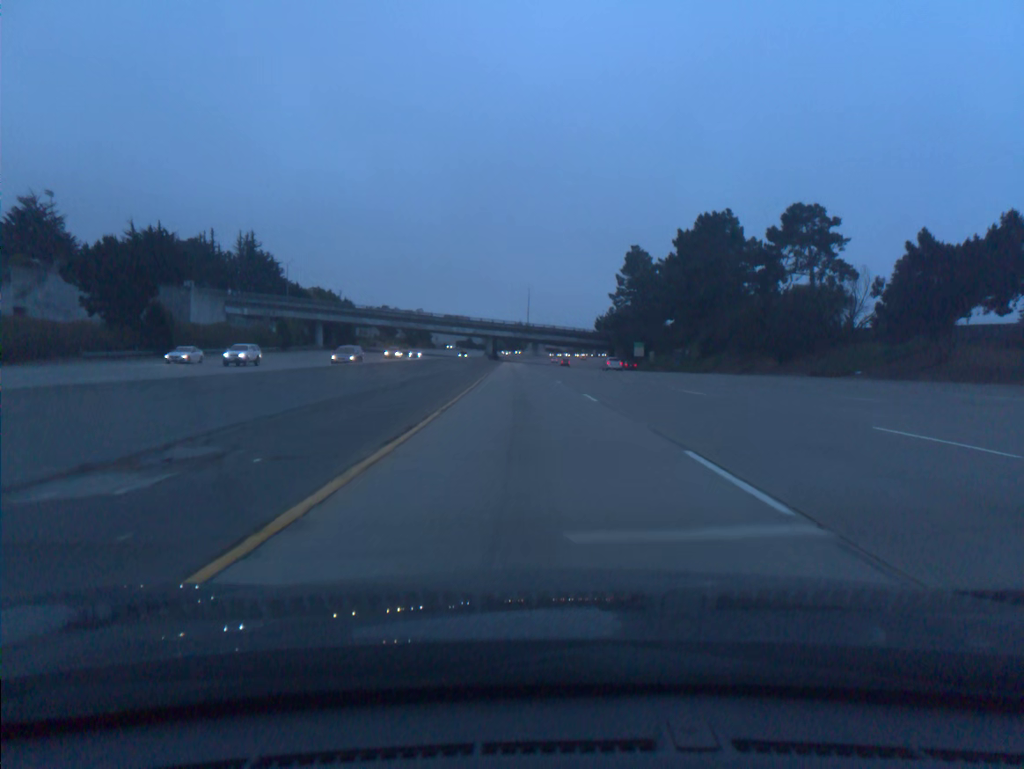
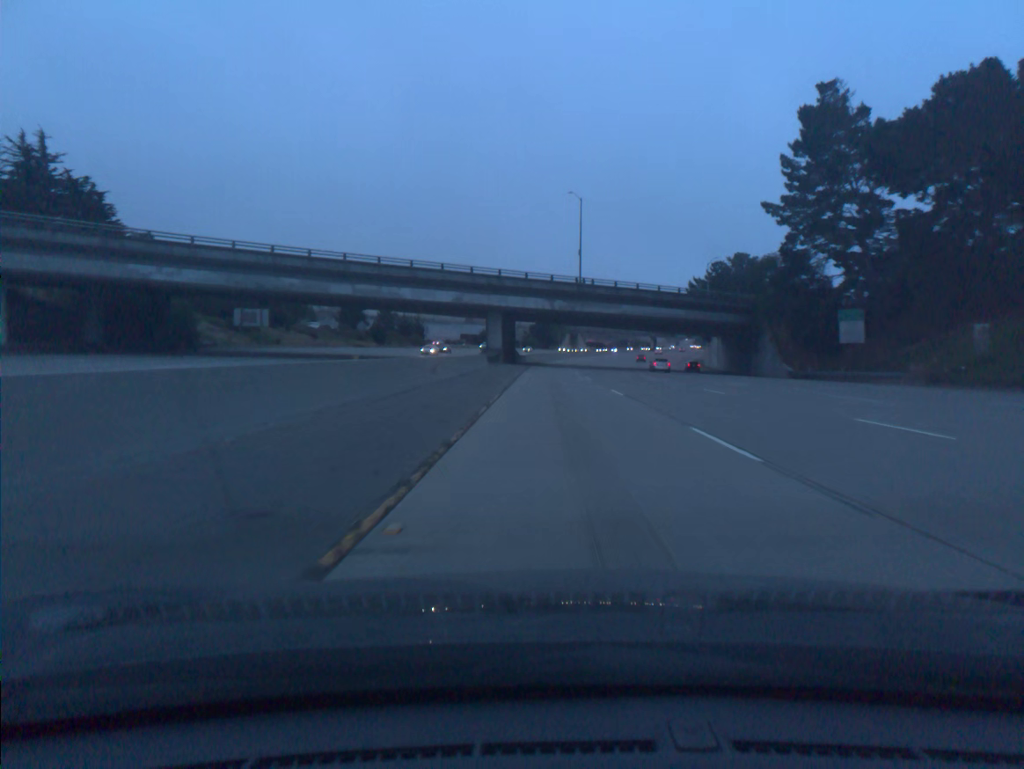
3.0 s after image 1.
(-4.0, +99.0) m; -2°
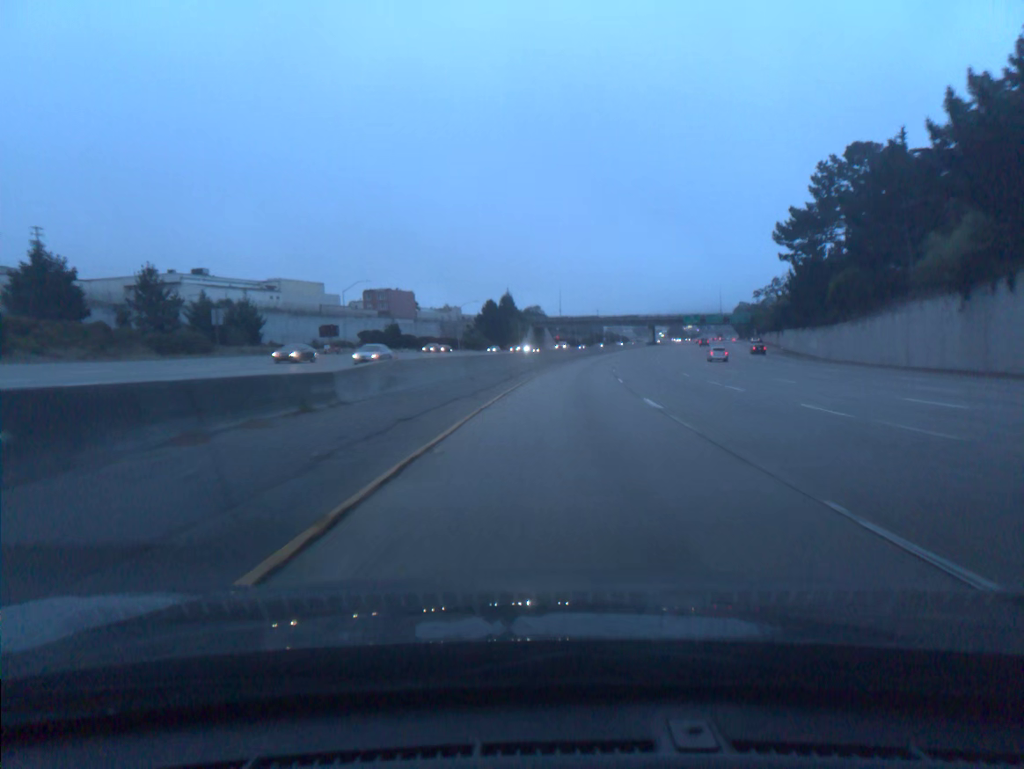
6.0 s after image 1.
(+1.6, +98.5) m; +3°
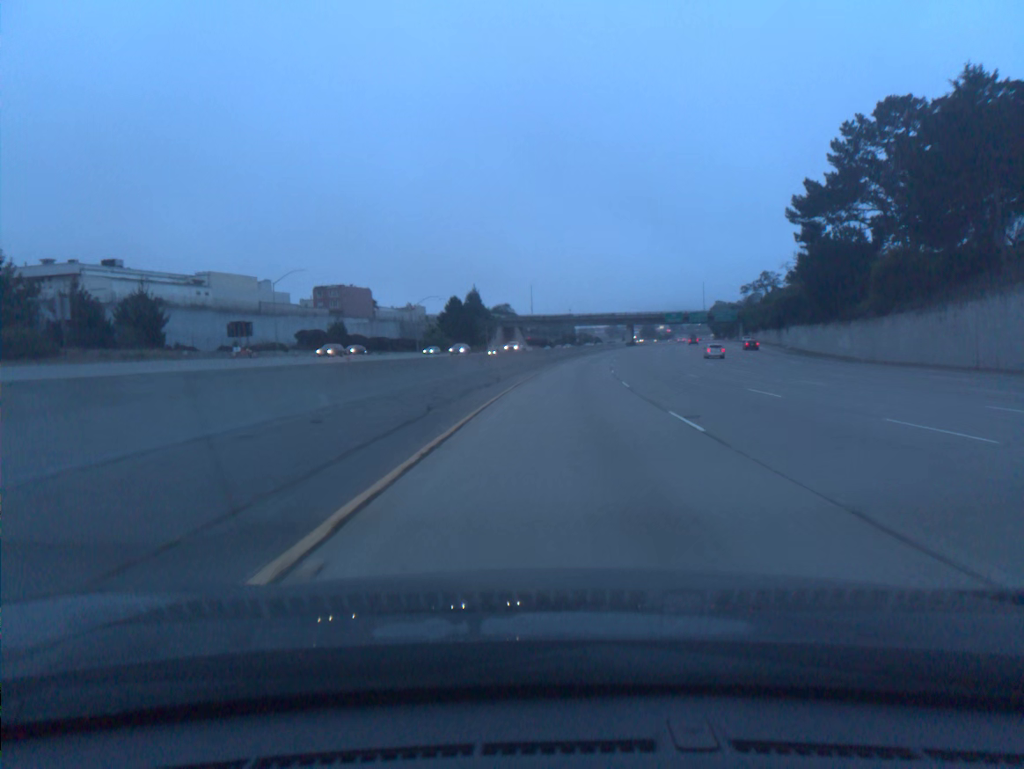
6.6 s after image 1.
(+0.3, +19.6) m; +2°
